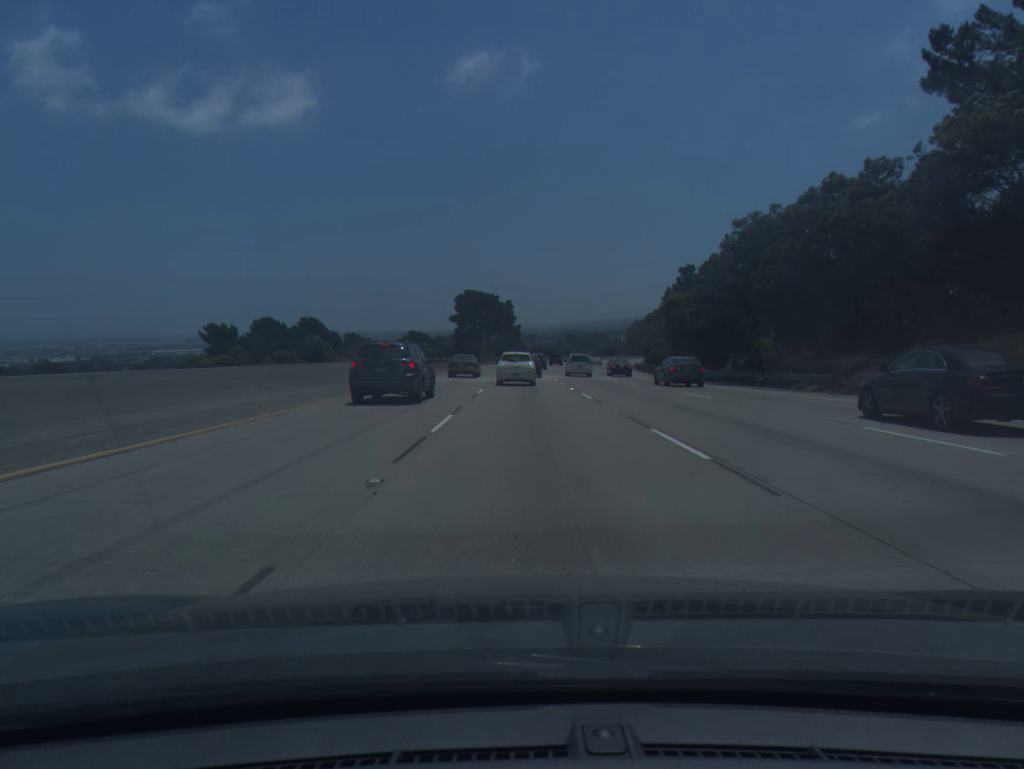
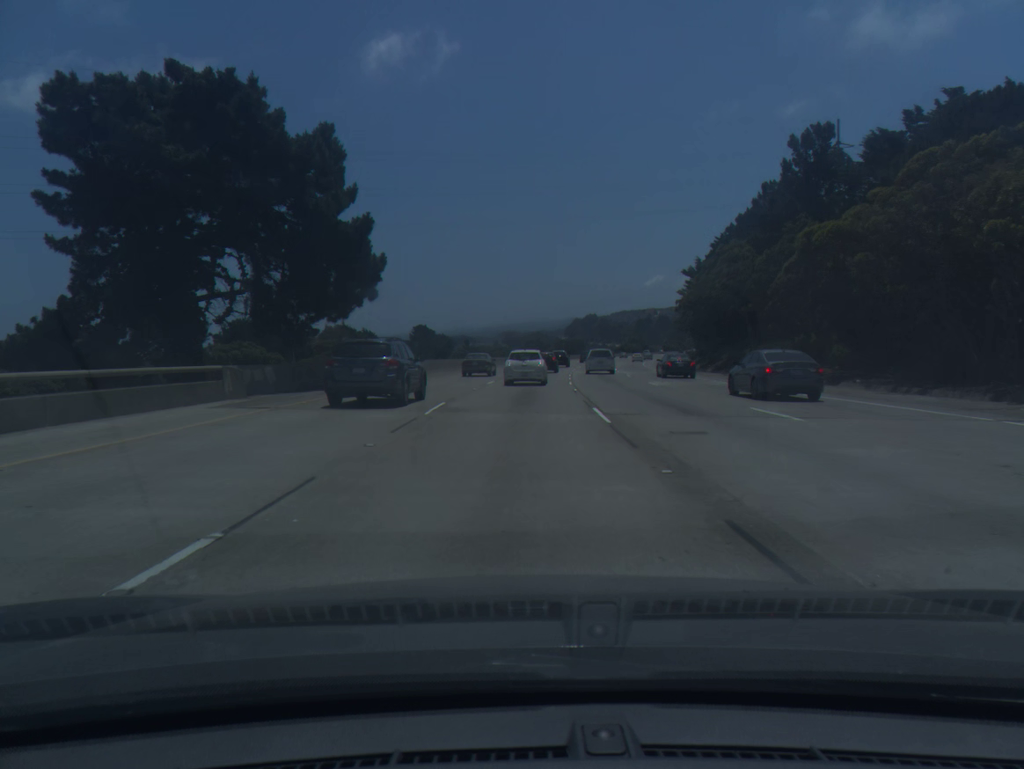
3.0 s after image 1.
(+2.9, +98.8) m; +4°
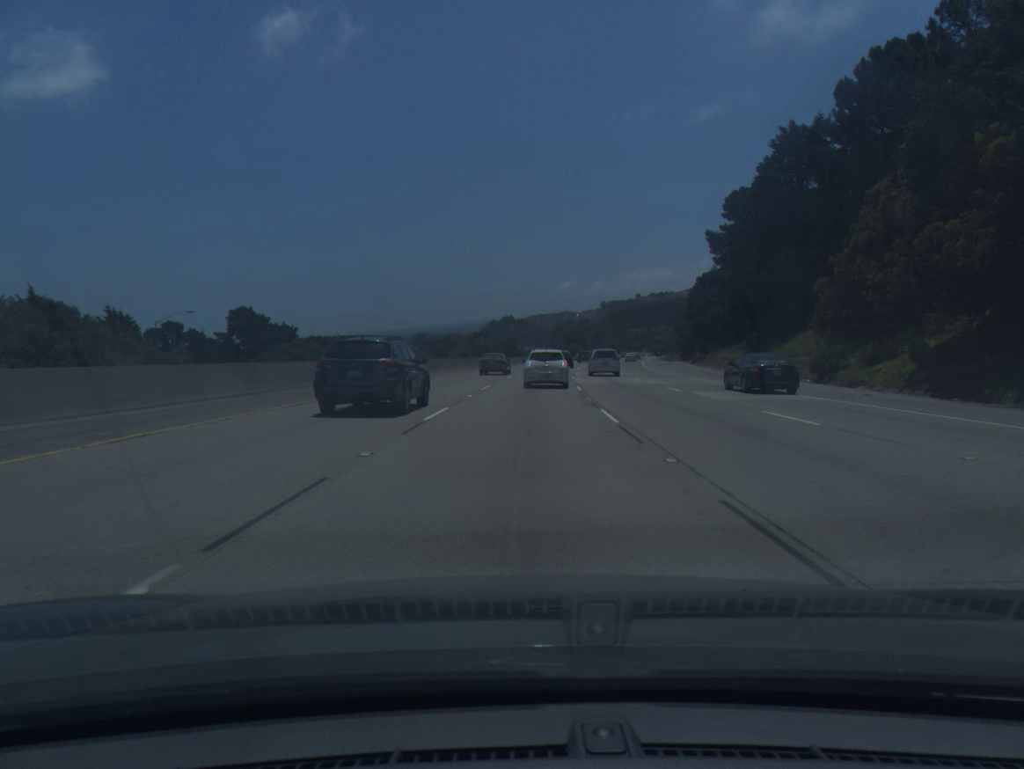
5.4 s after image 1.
(+3.9, +78.4) m; +6°
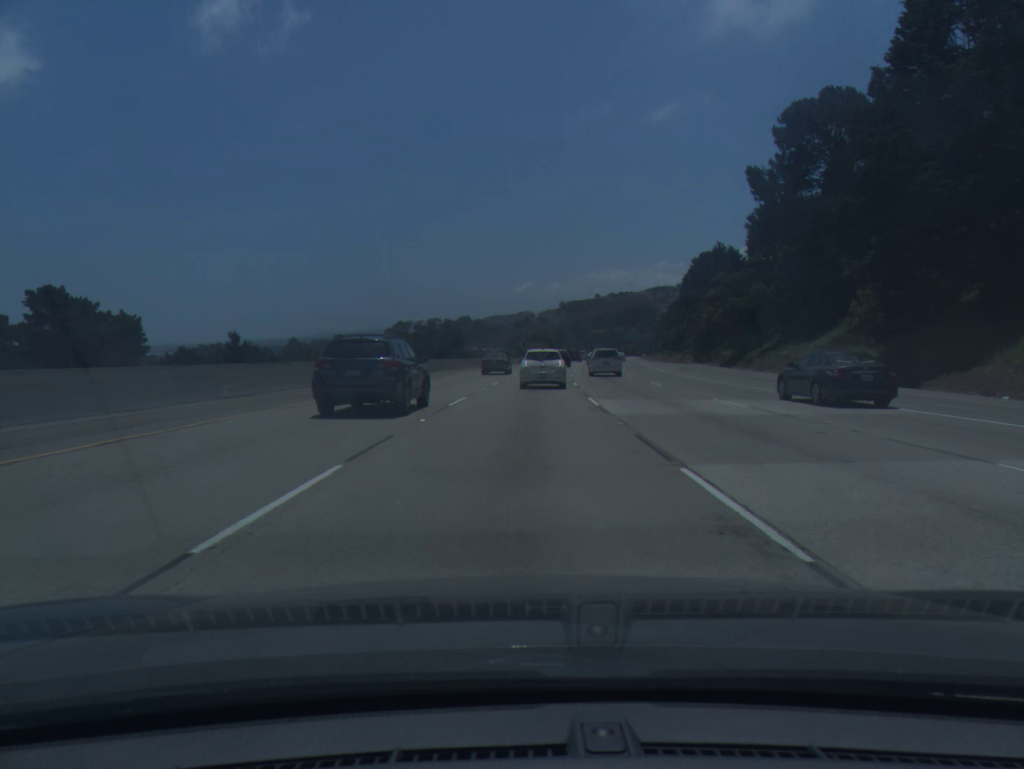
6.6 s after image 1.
(+1.0, +39.1) m; +3°
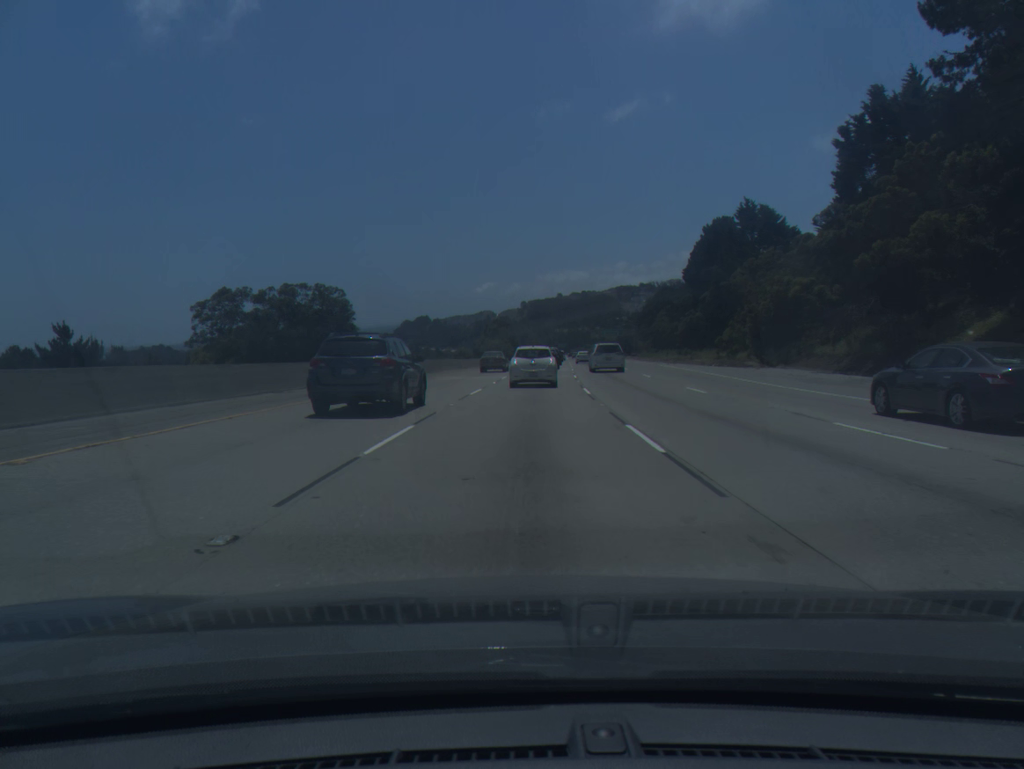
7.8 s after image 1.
(+1.0, +39.0) m; +3°
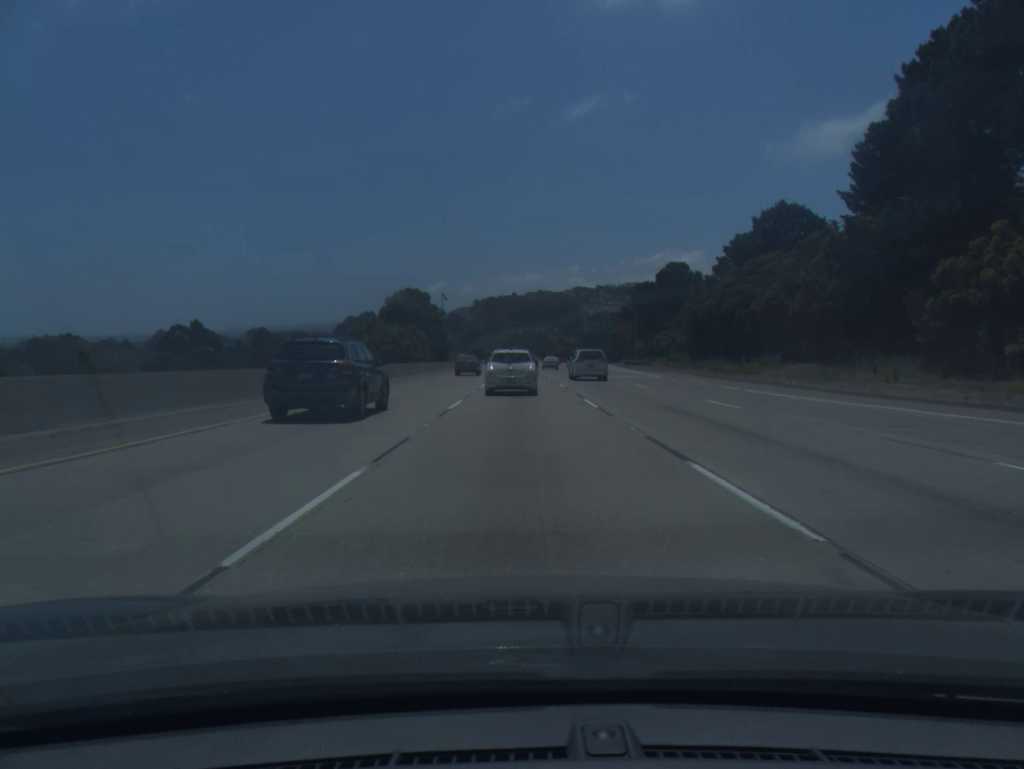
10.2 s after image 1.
(+3.2, +77.9) m; +4°
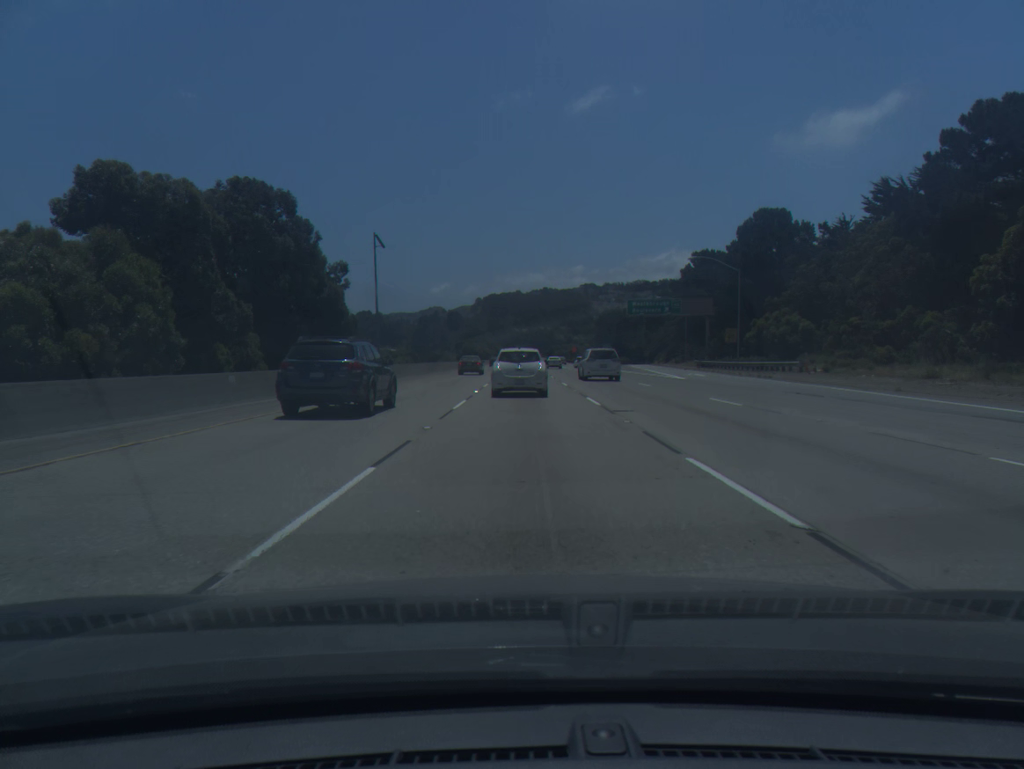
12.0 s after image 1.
(-0.1, +58.3) m; 0°
